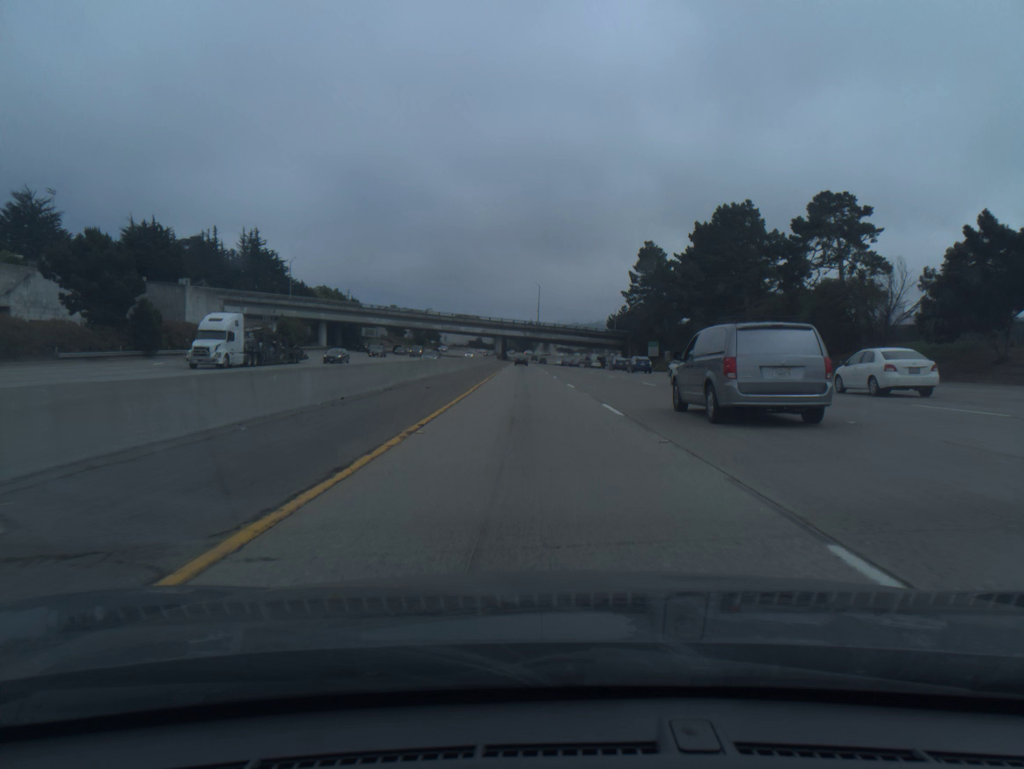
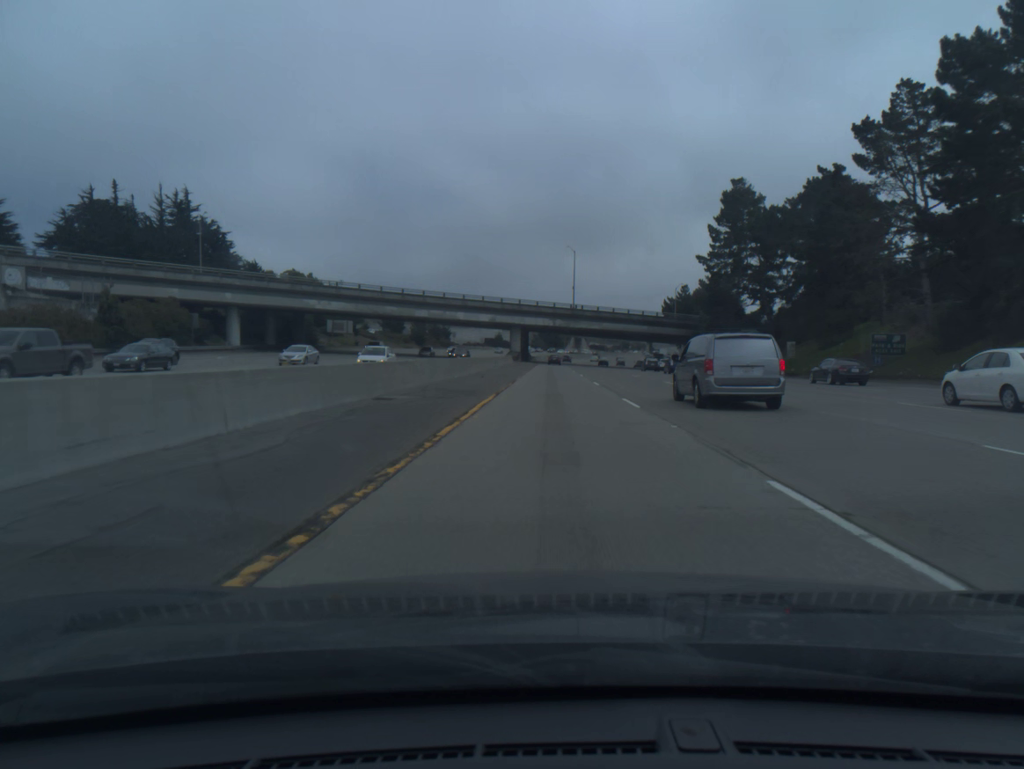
(-1.5, +55.5) m; -2°
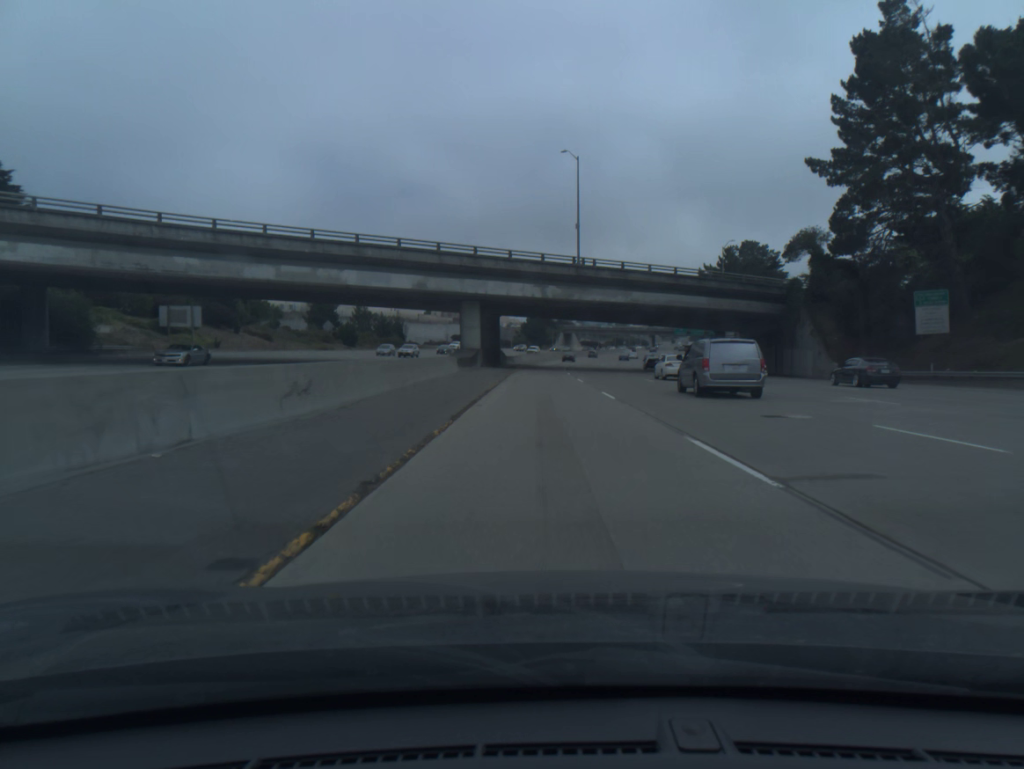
(+0.5, +55.4) m; +1°
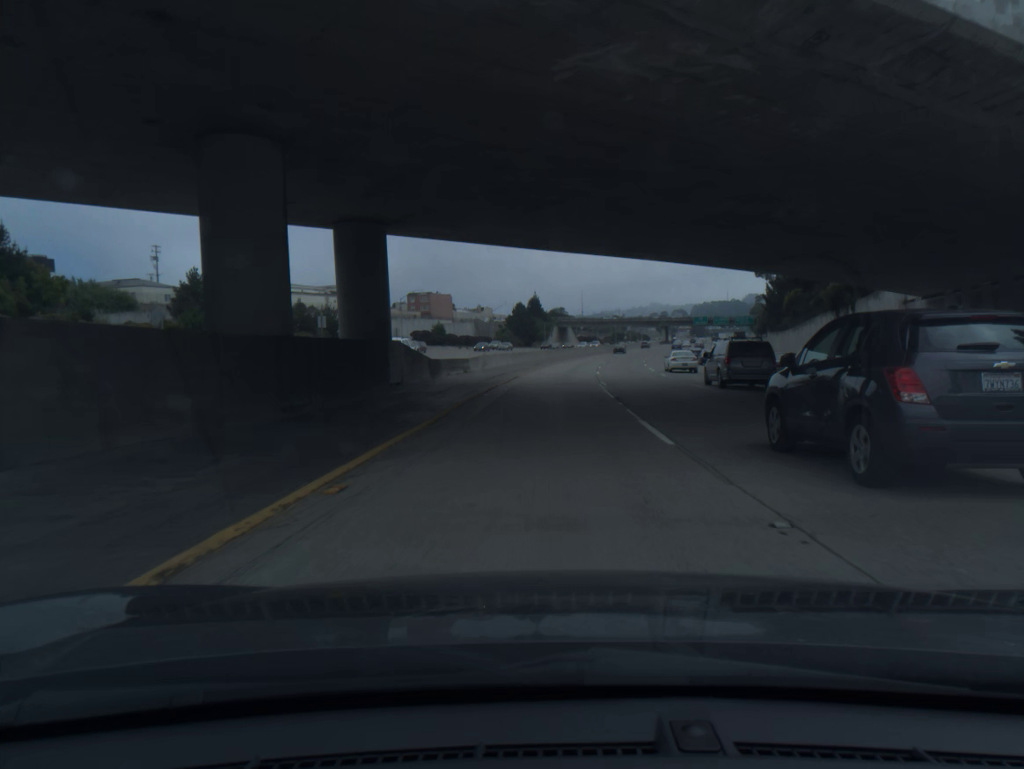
(+0.2, +55.1) m; +1°
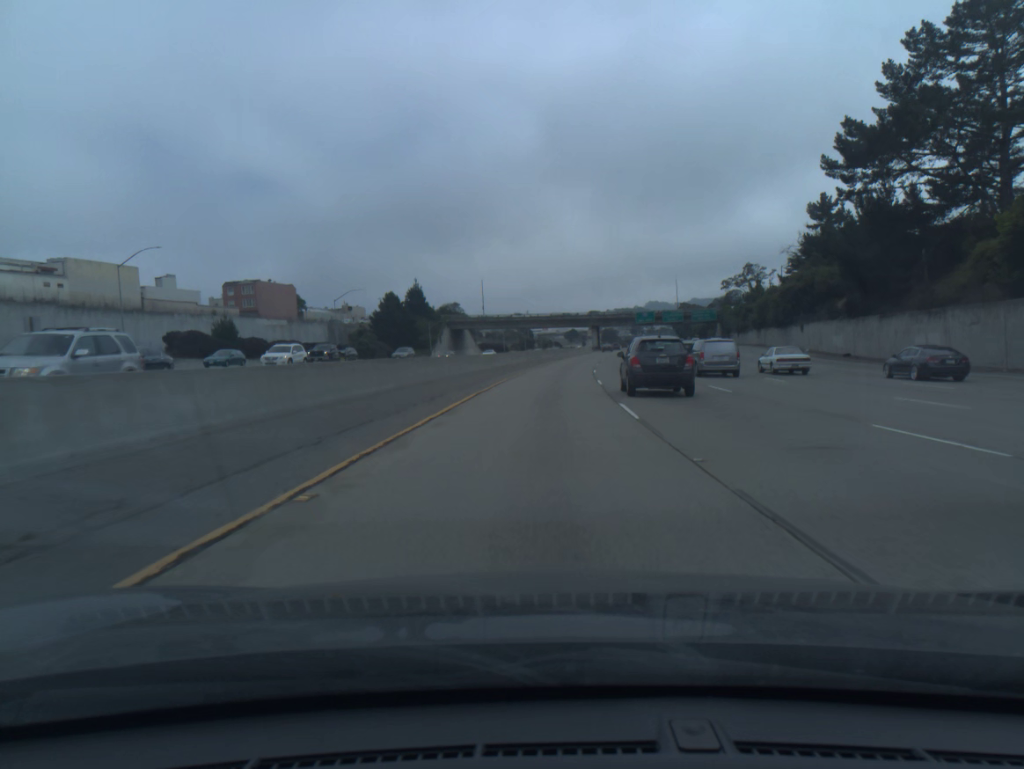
(+4.0, +73.2) m; +7°
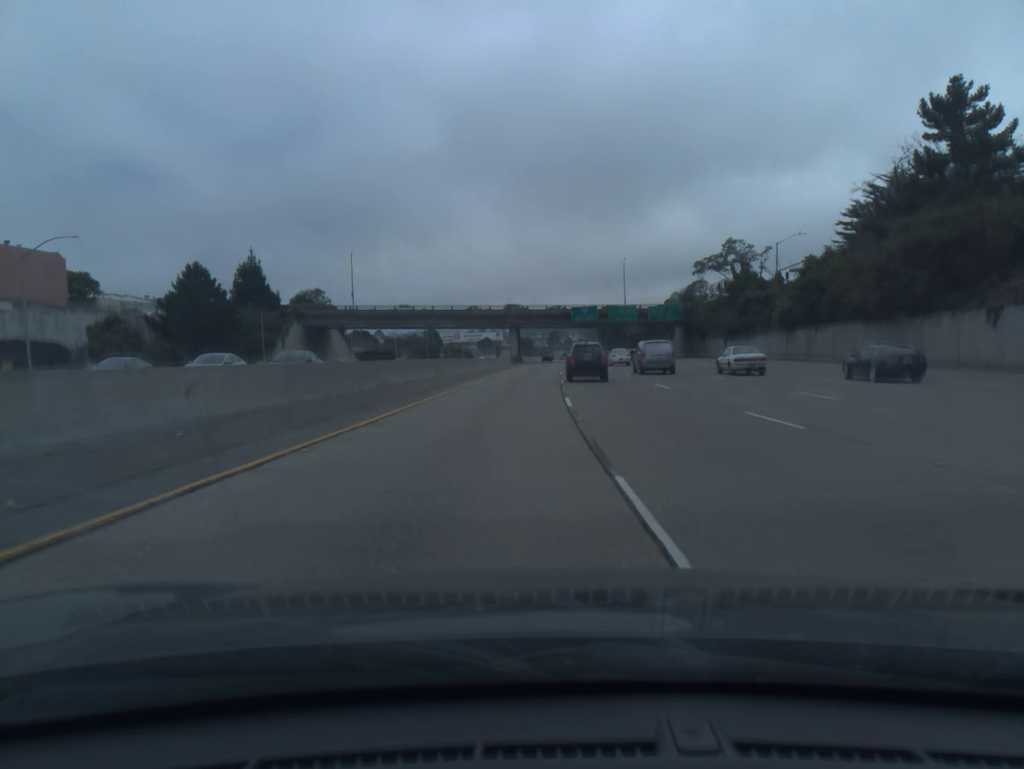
(+2.9, +54.7) m; +6°
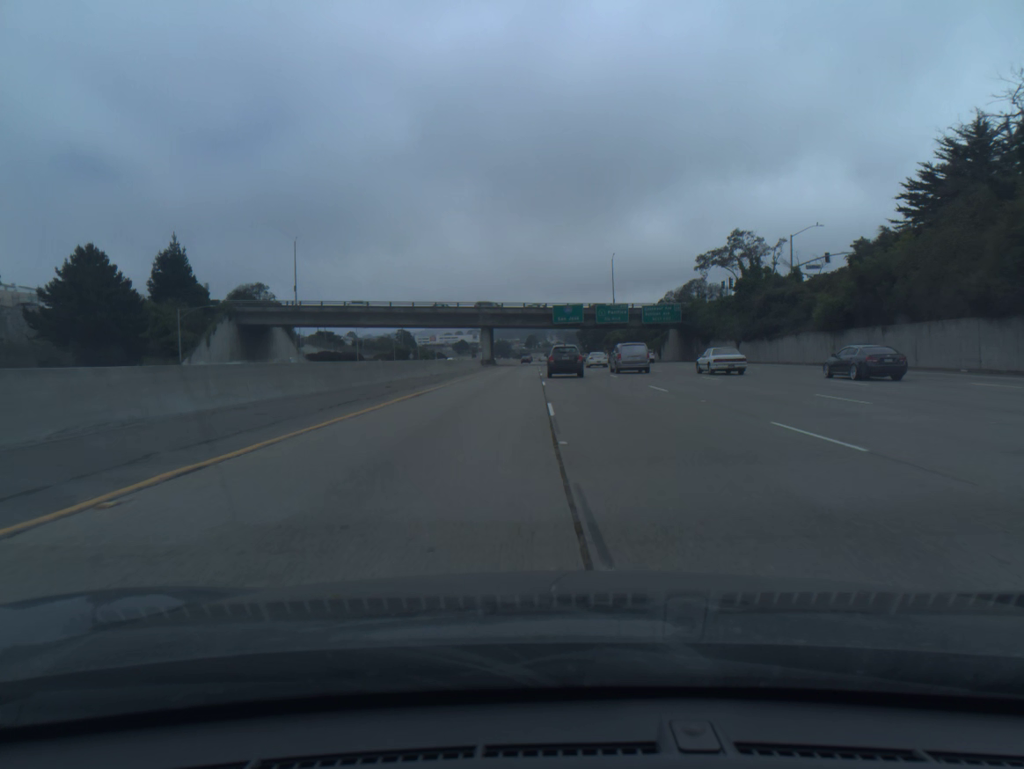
(+0.3, +18.2) m; +2°
